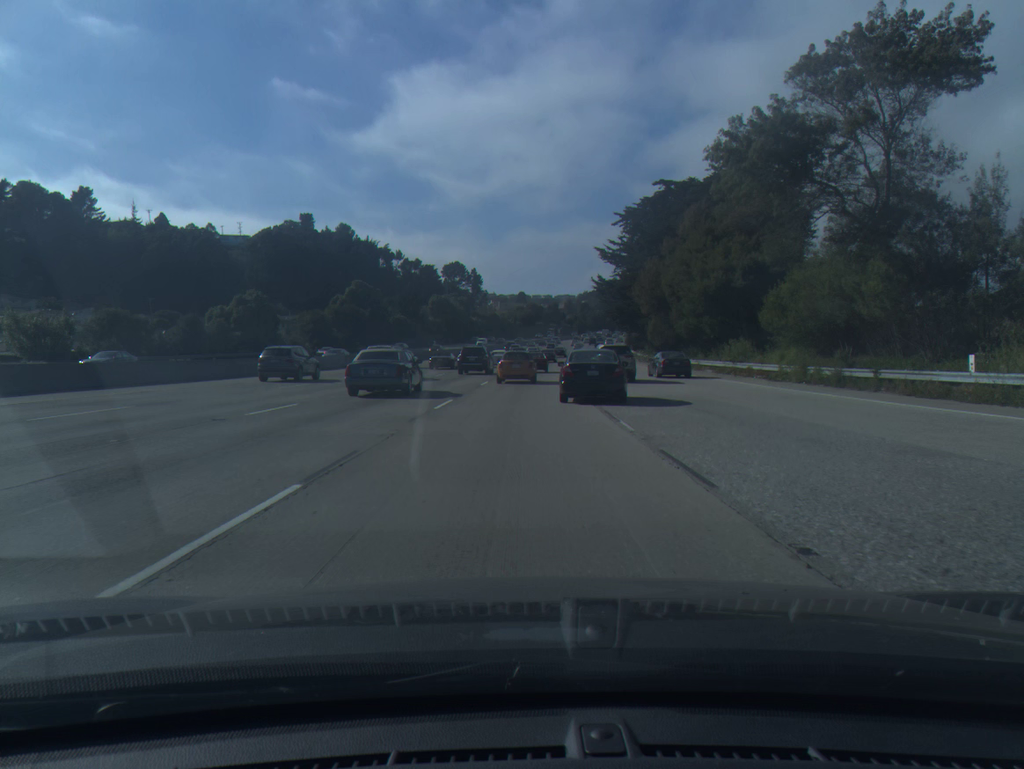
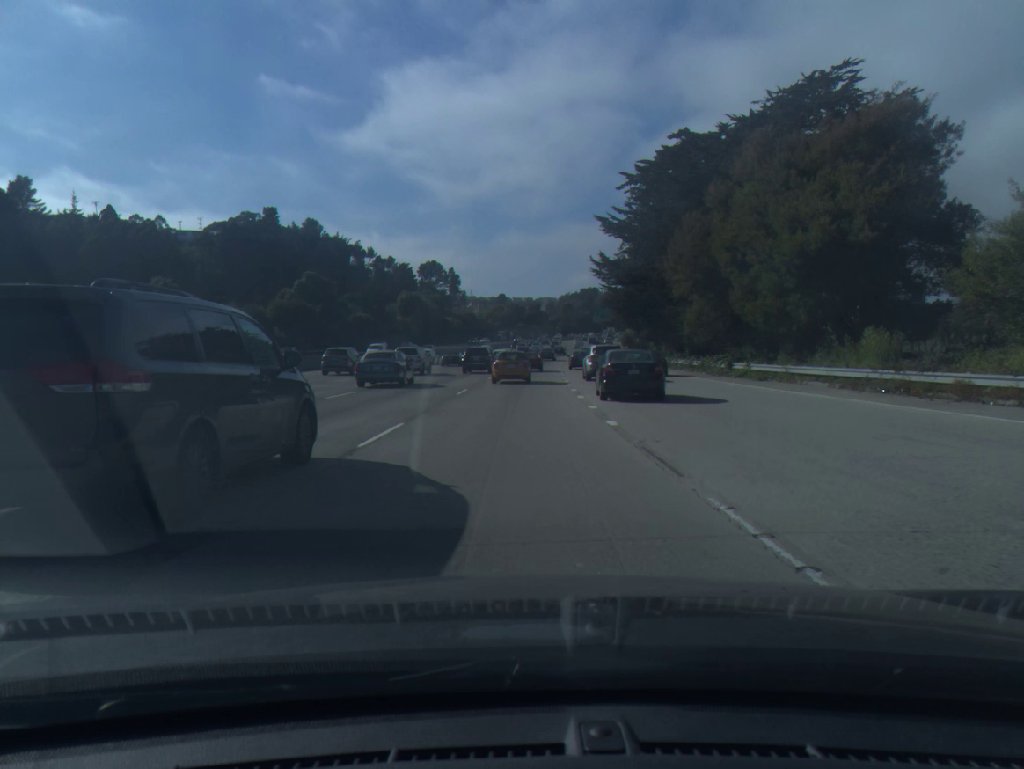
(+0.3, +22.0) m; +1°
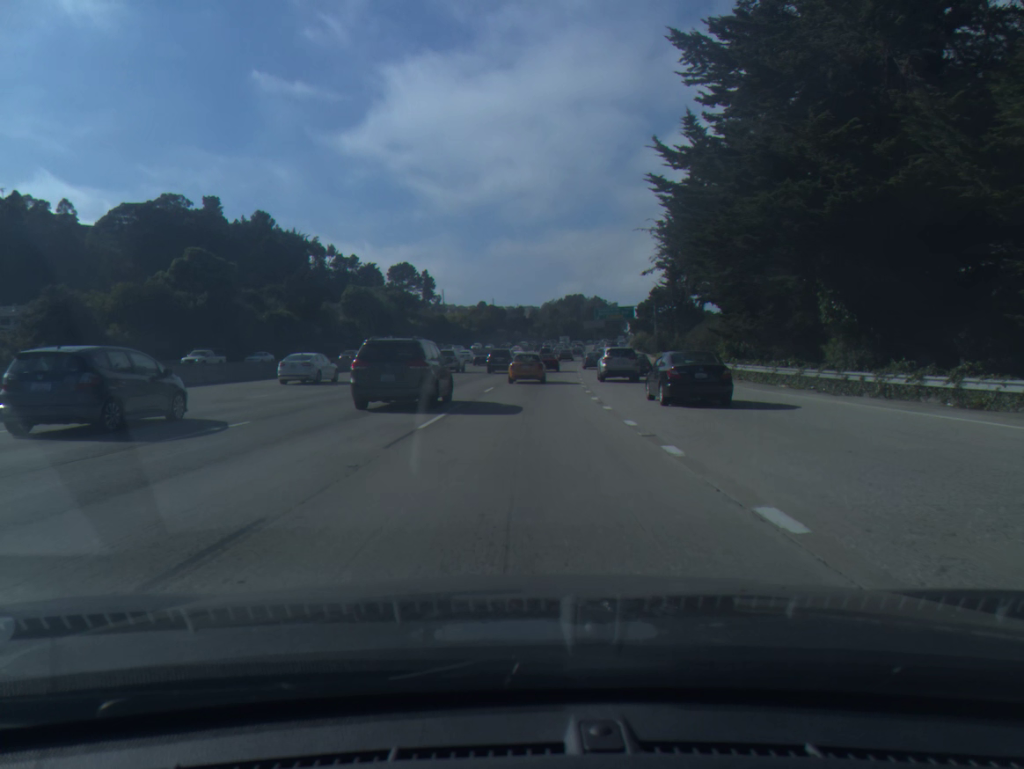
(+0.4, +40.1) m; +1°
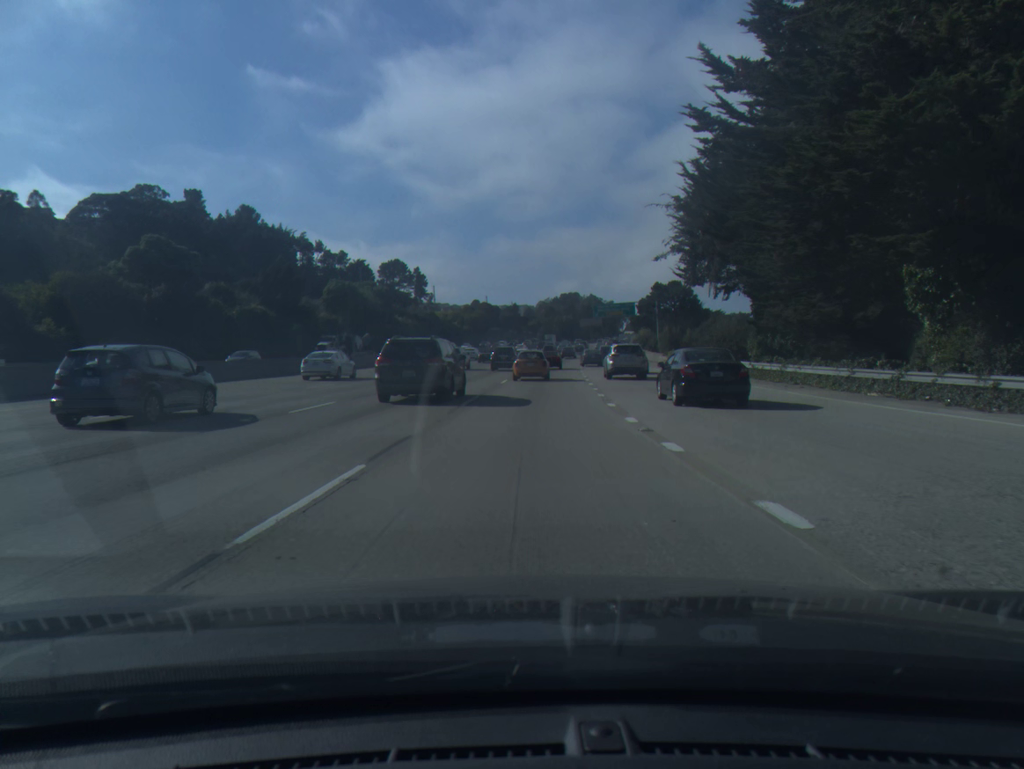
(0.0, +8.8) m; 0°
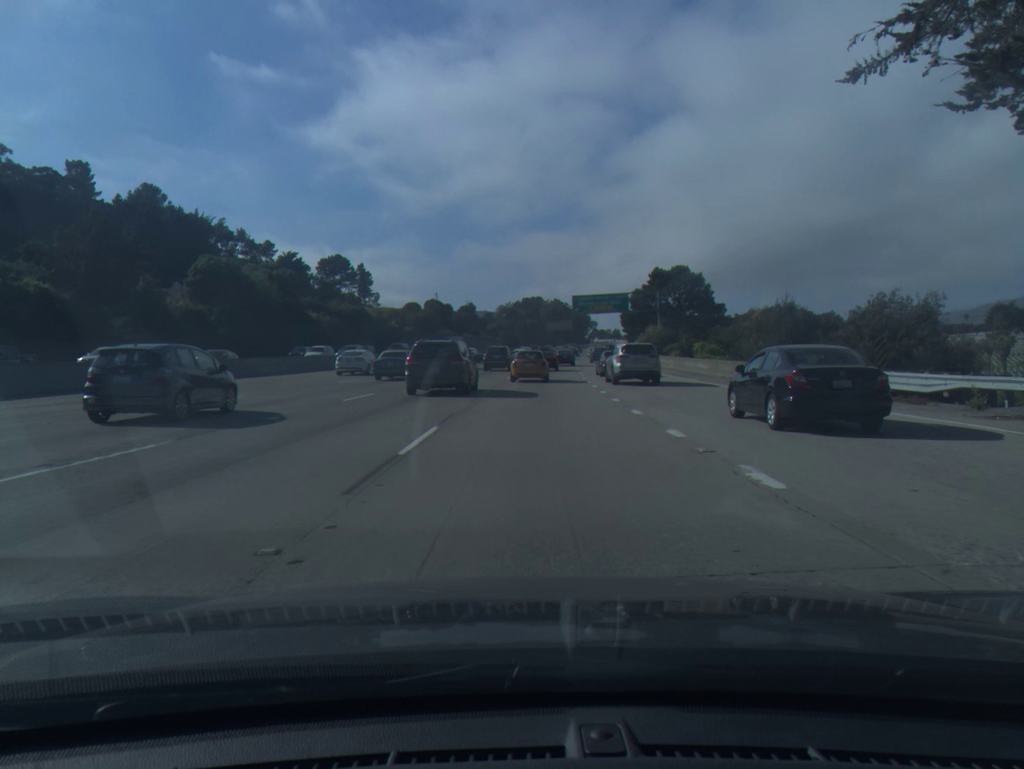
(+0.9, +39.0) m; +3°
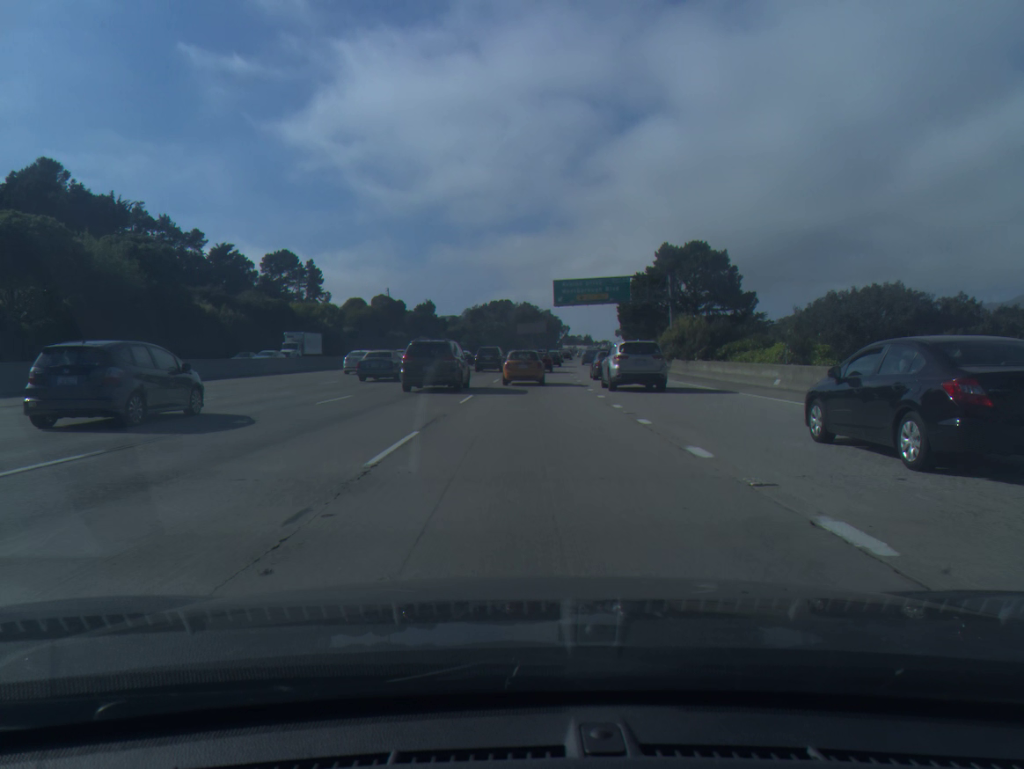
(+0.7, +30.4) m; +2°
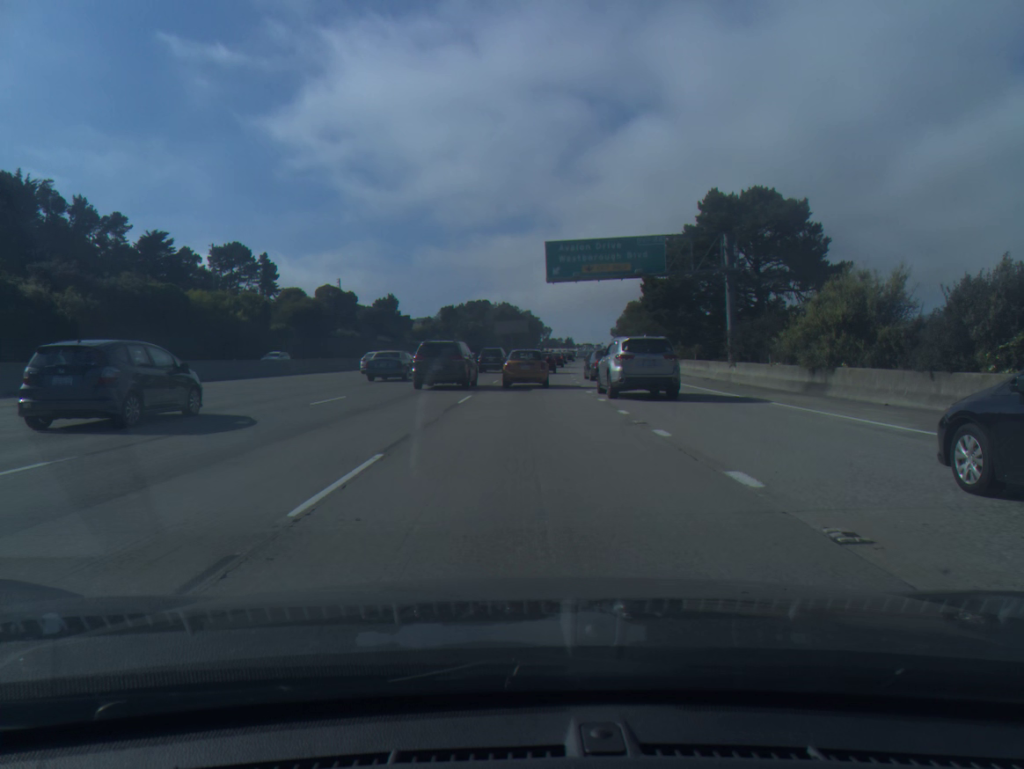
(+0.3, +29.7) m; +2°
